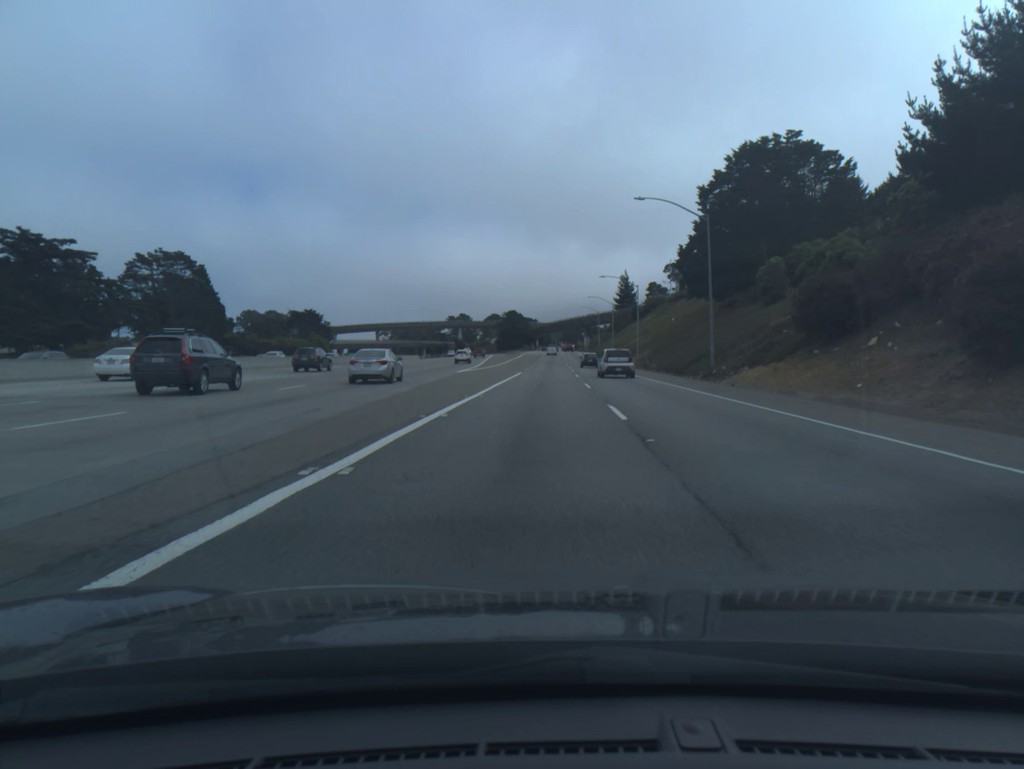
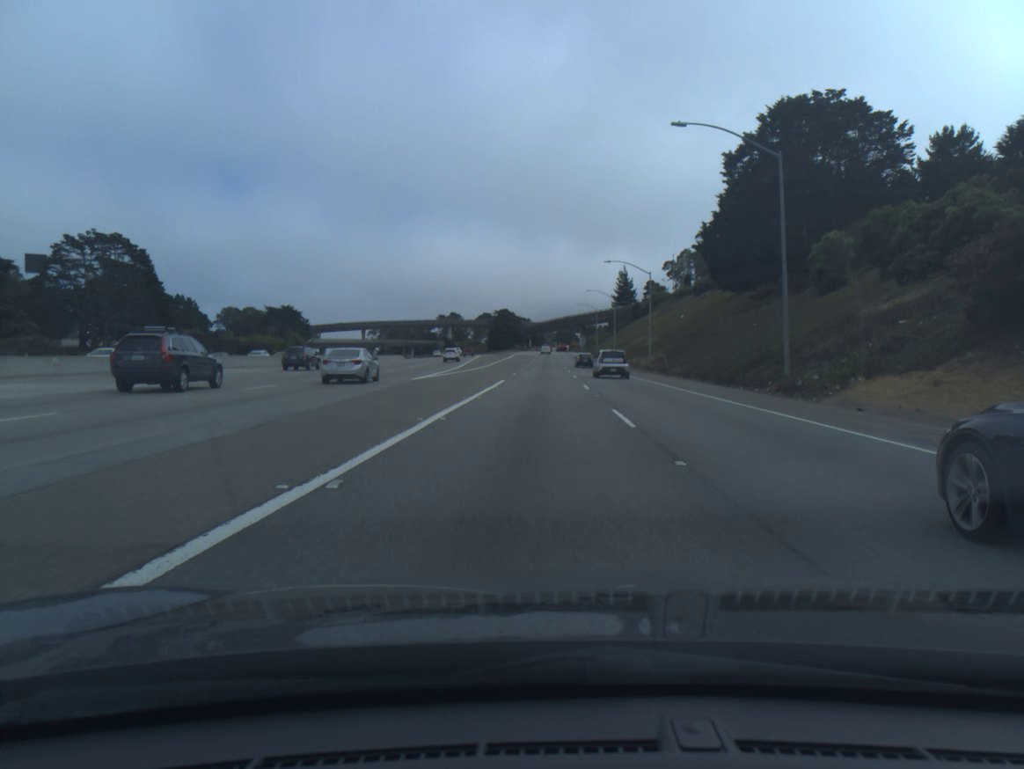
(+0.1, +15.5) m; 0°
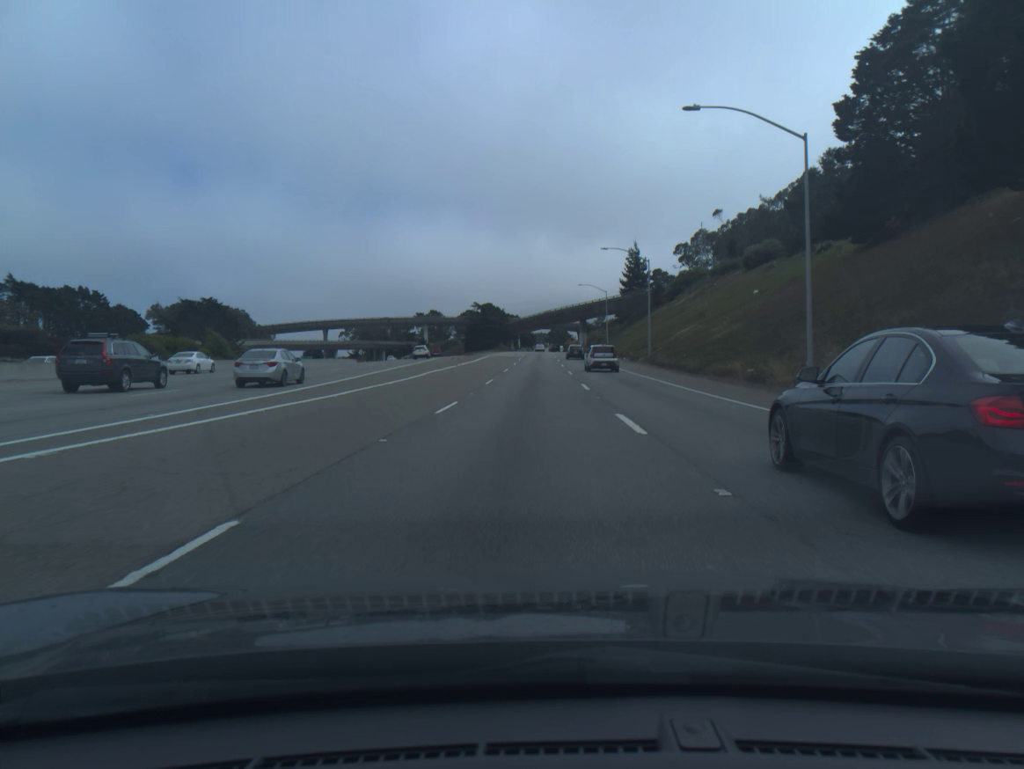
(+0.4, +46.1) m; +1°
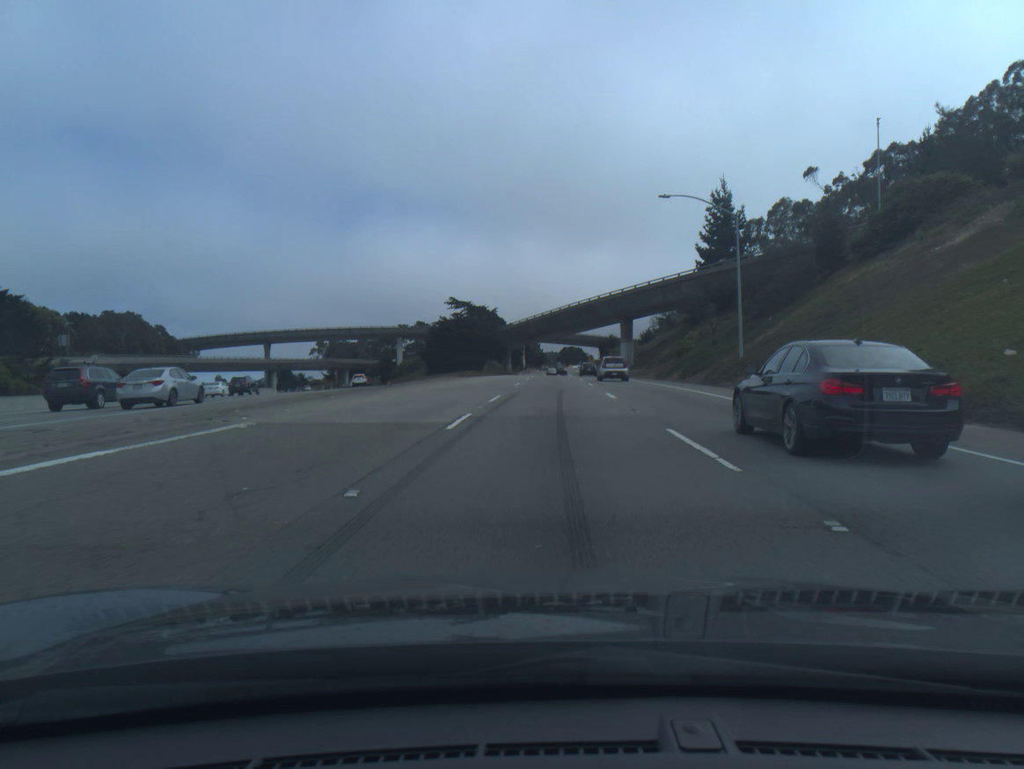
(-0.5, +75.9) m; -1°
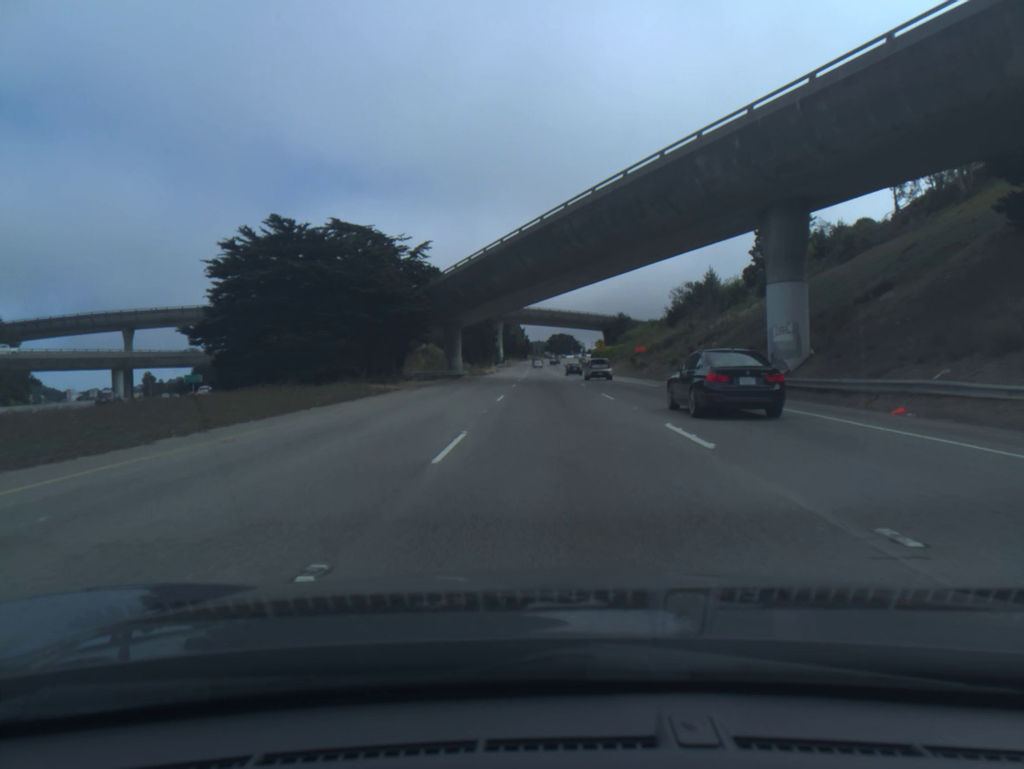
(+0.5, +72.0) m; +1°
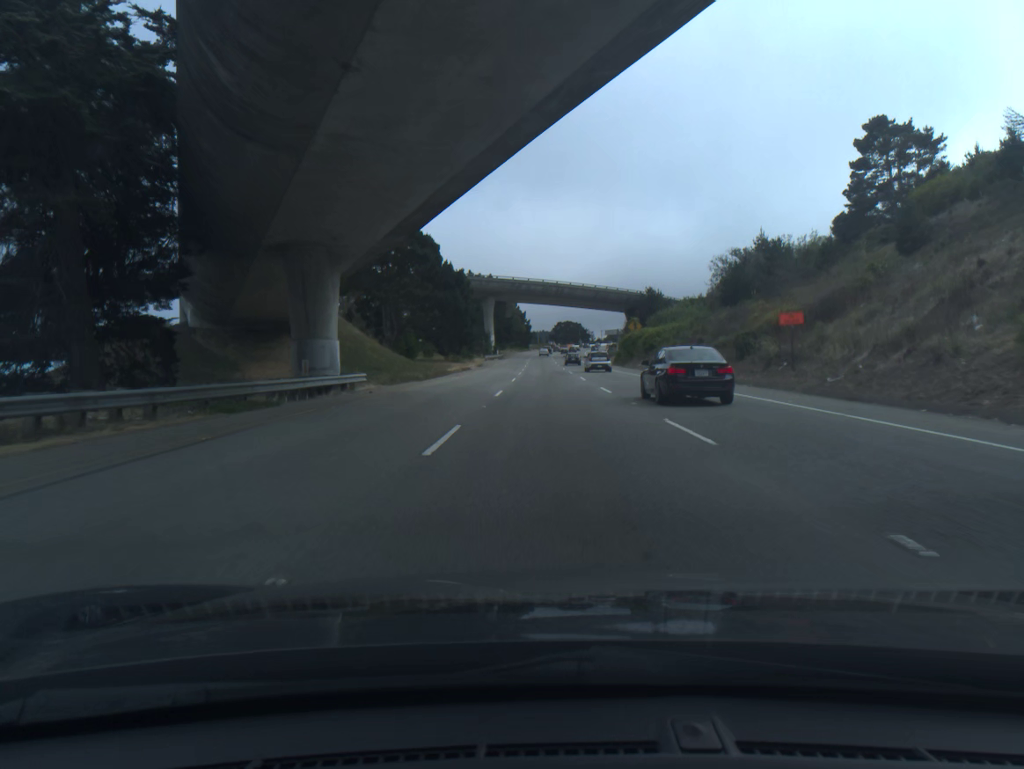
(-0.2, +44.3) m; 0°
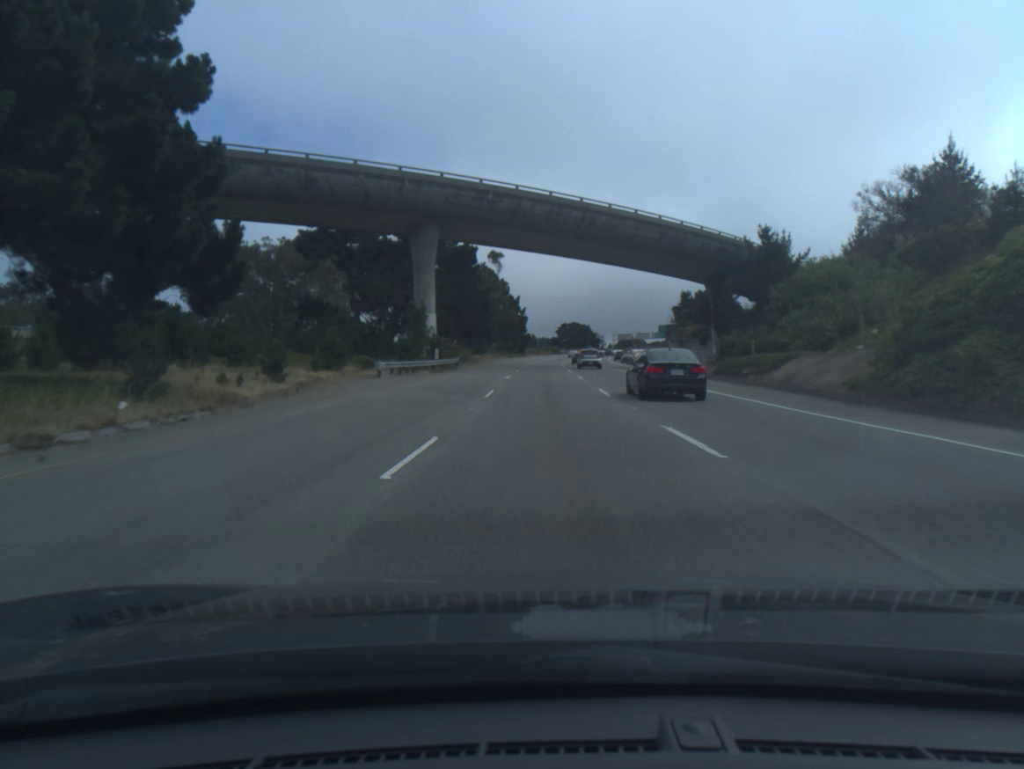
(-0.3, +75.4) m; 0°
